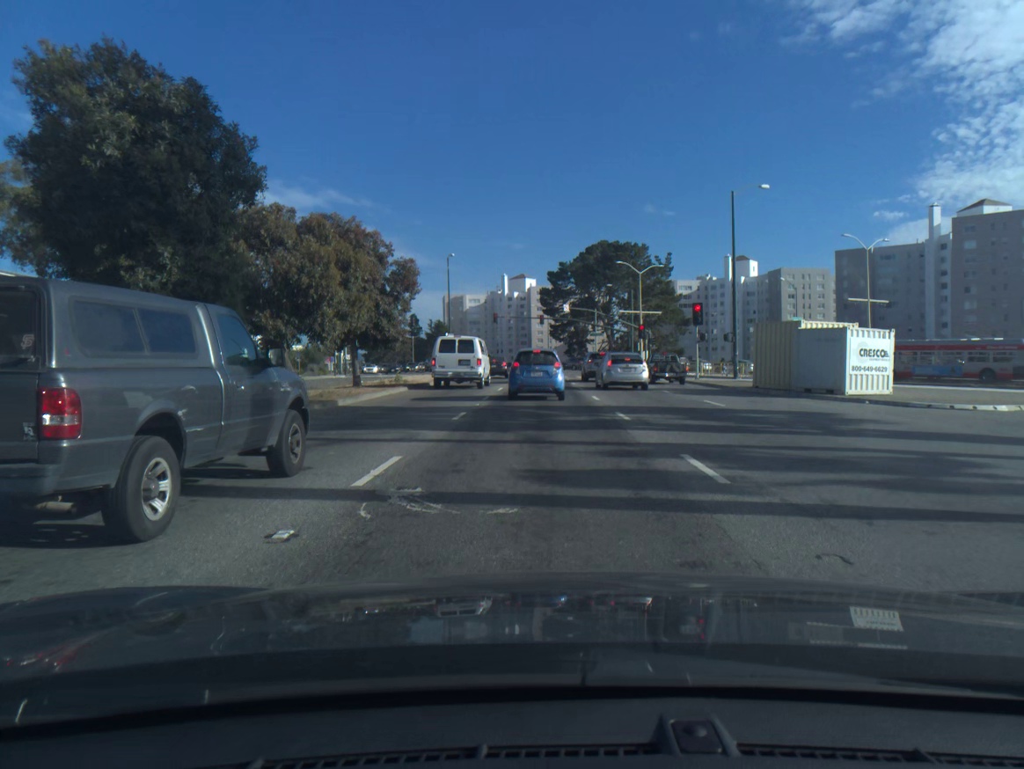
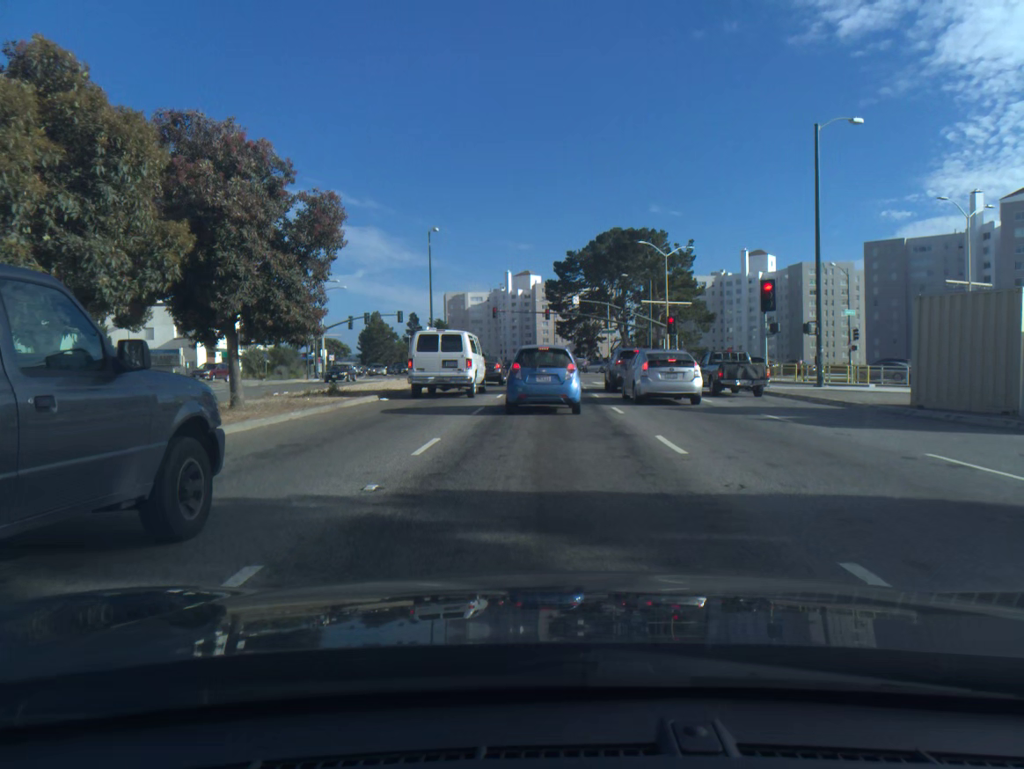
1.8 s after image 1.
(-0.1, +13.0) m; -1°
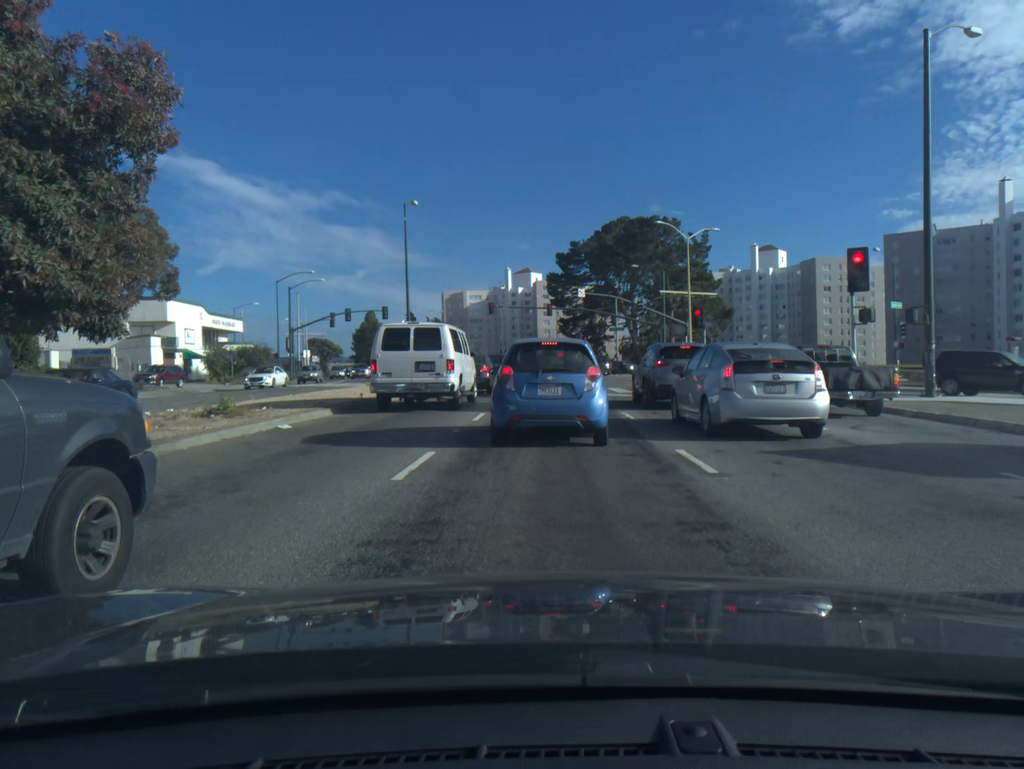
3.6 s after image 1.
(0.0, +9.2) m; 0°
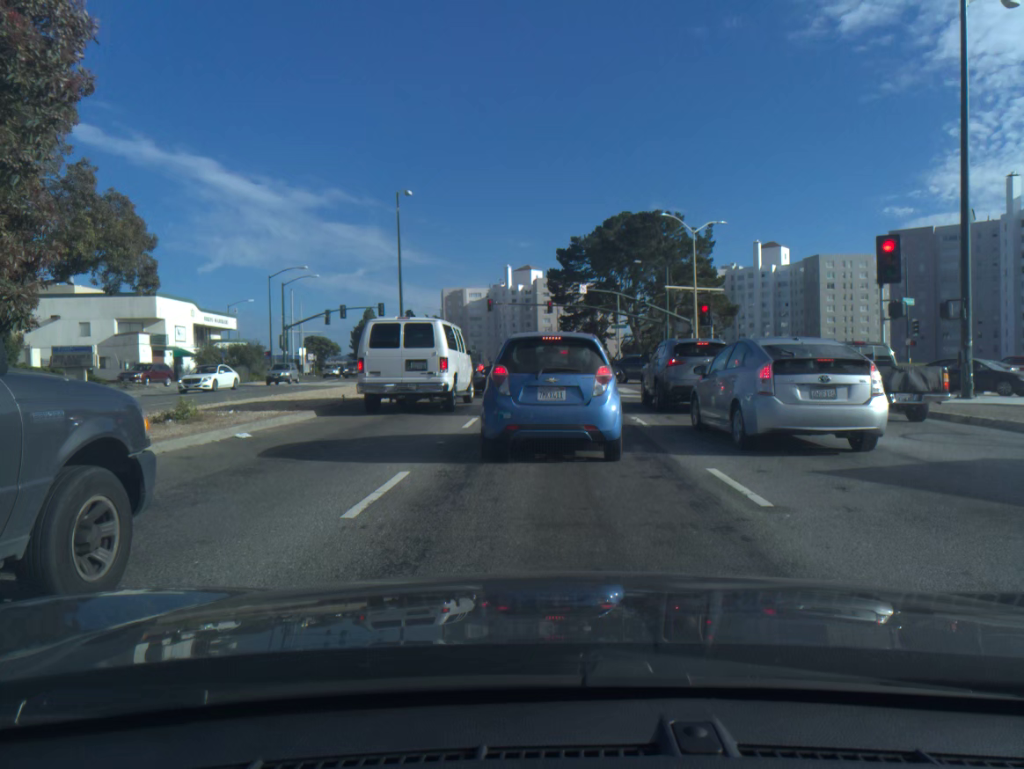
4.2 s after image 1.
(0.0, +2.0) m; 0°
